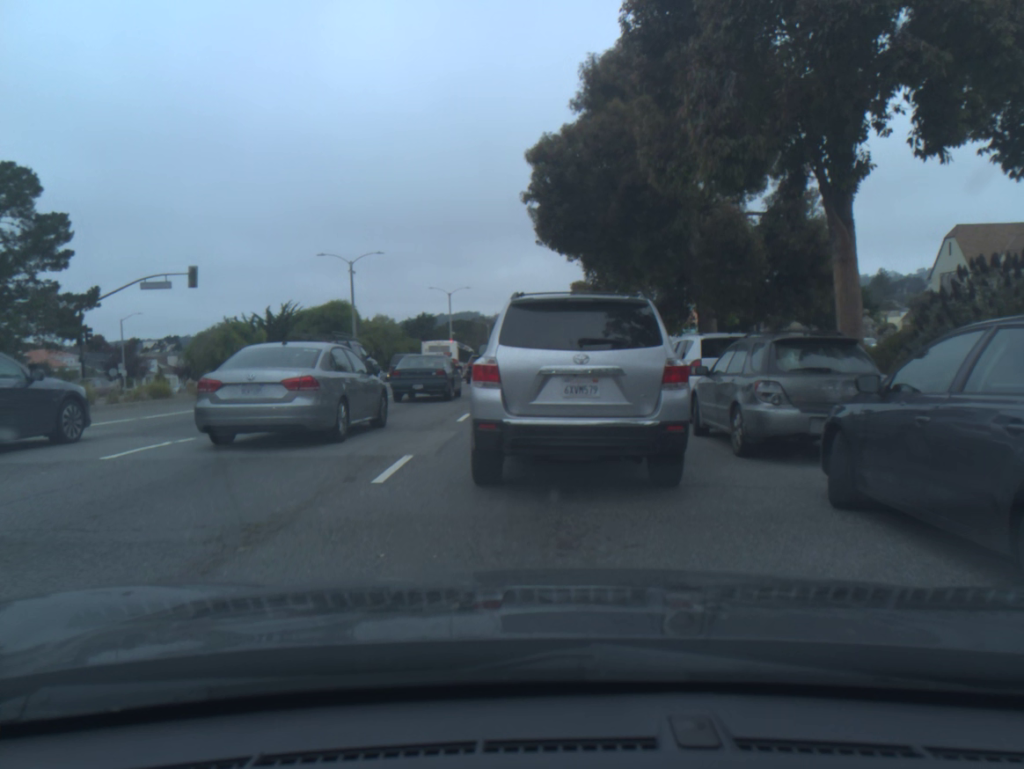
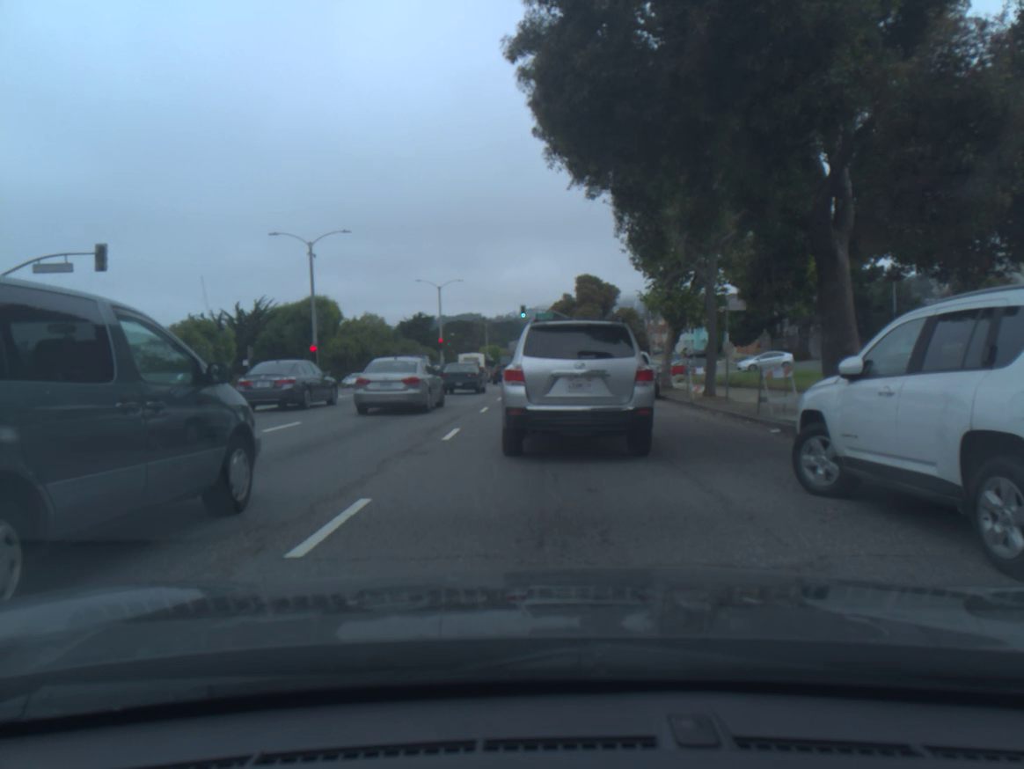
(0.0, +9.9) m; 0°
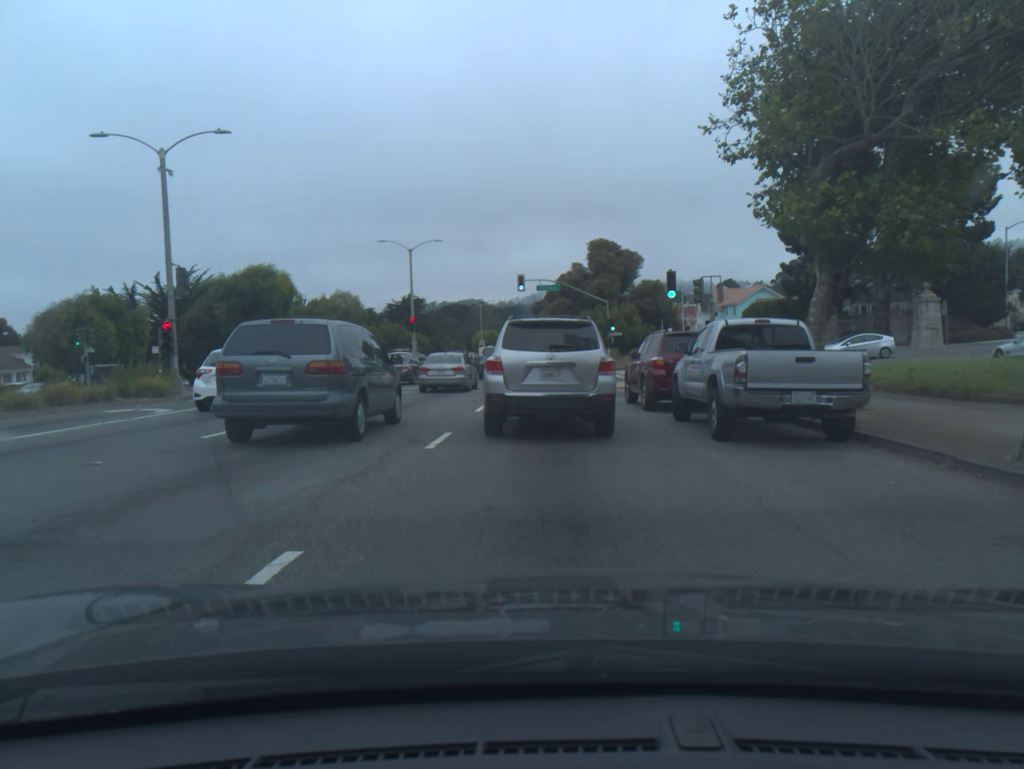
(-0.1, +17.0) m; 0°
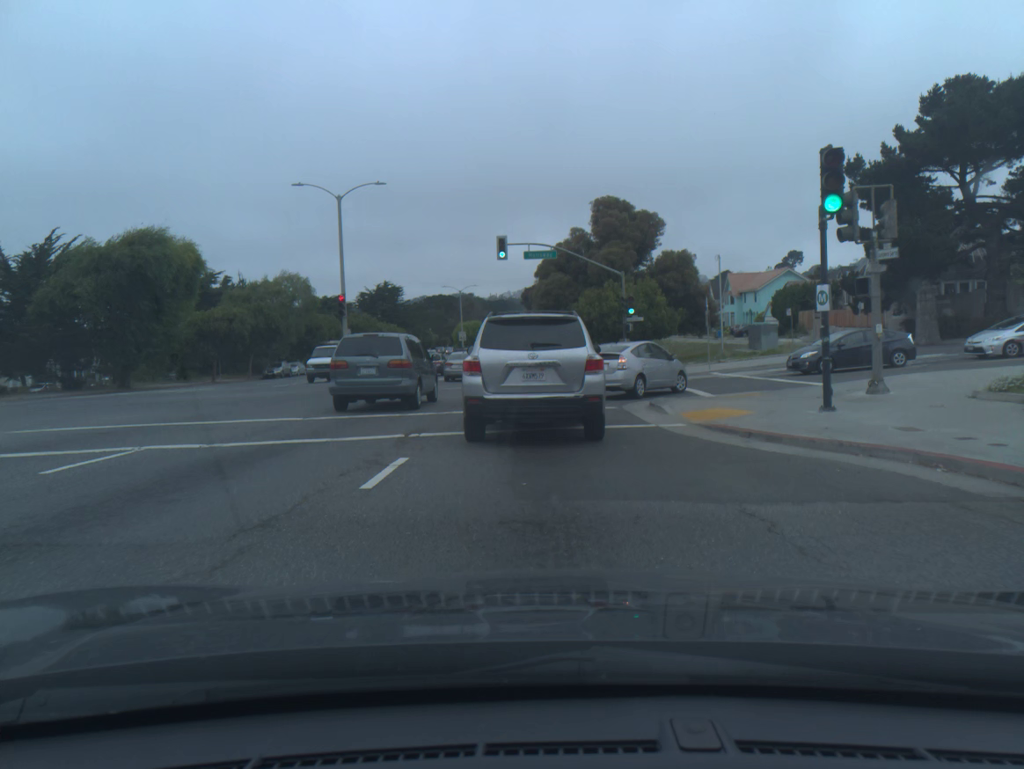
(+0.1, +17.1) m; 0°
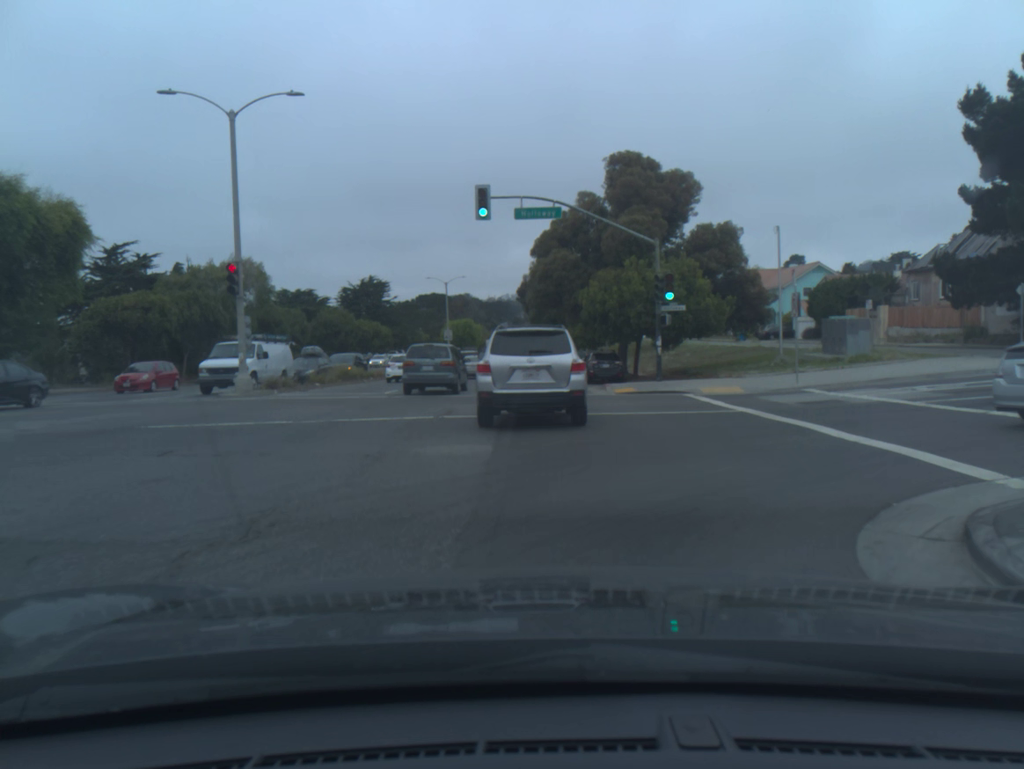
(0.0, +13.7) m; +1°
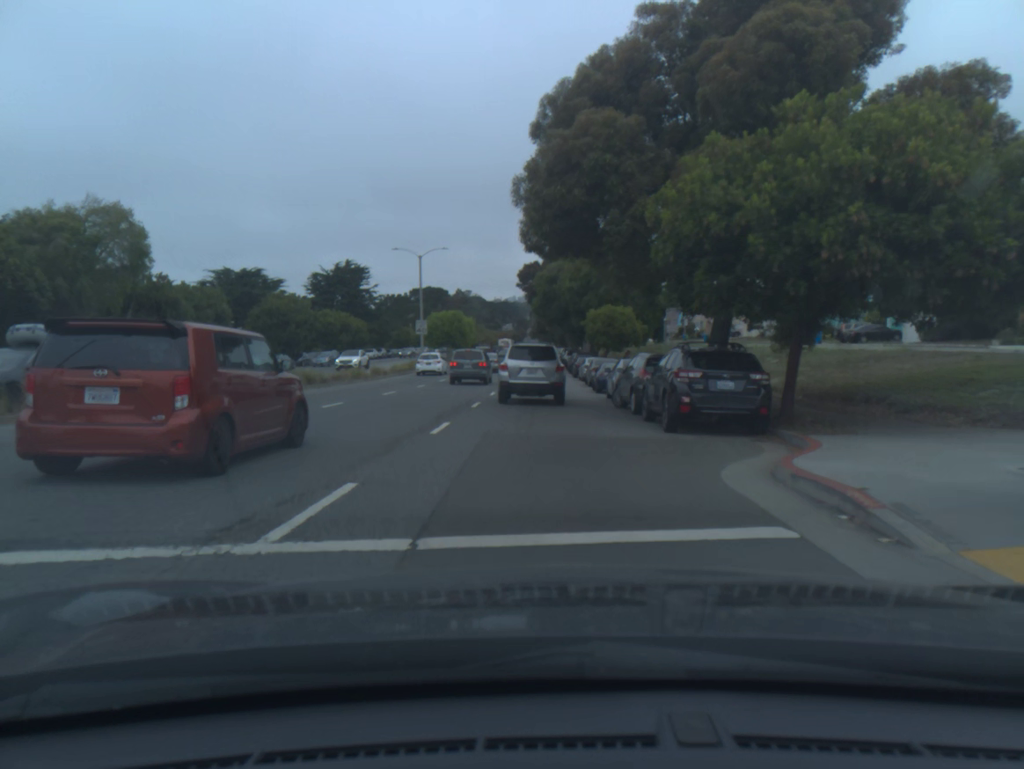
(-0.2, +23.0) m; -1°
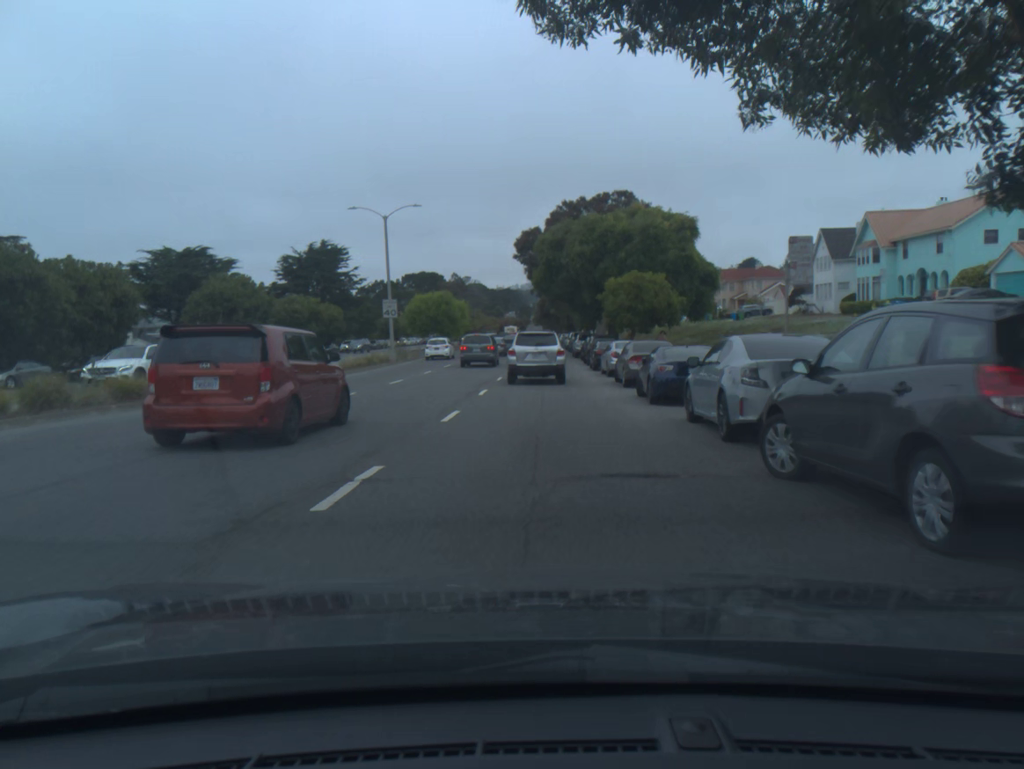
(0.0, +14.3) m; 0°
